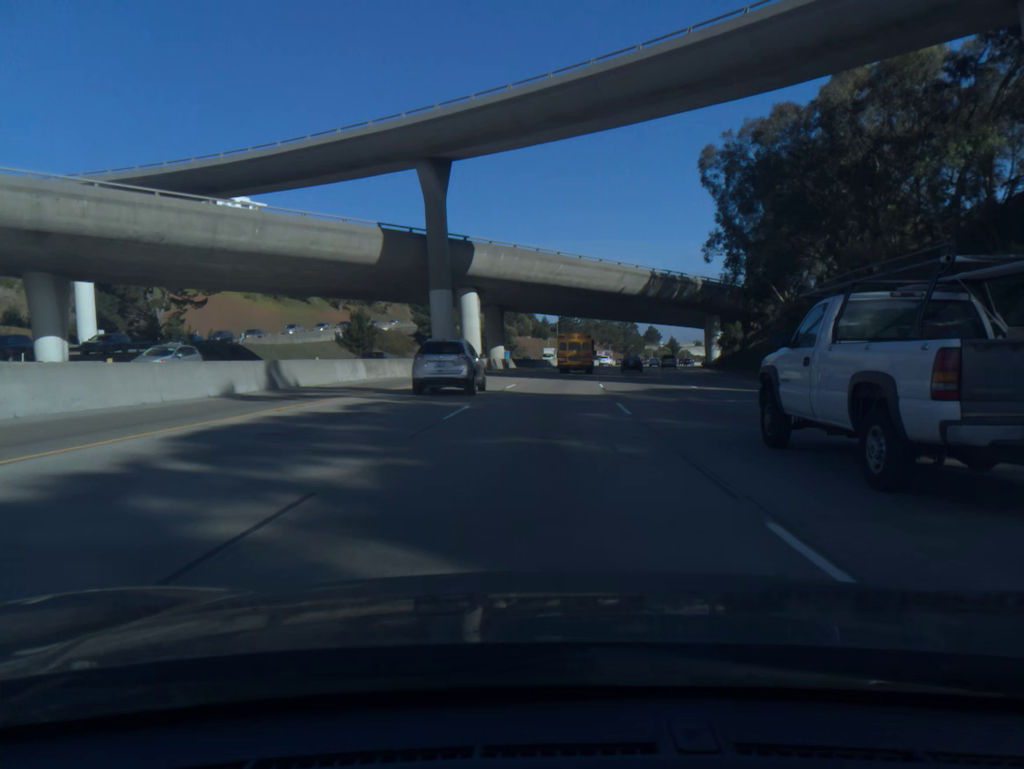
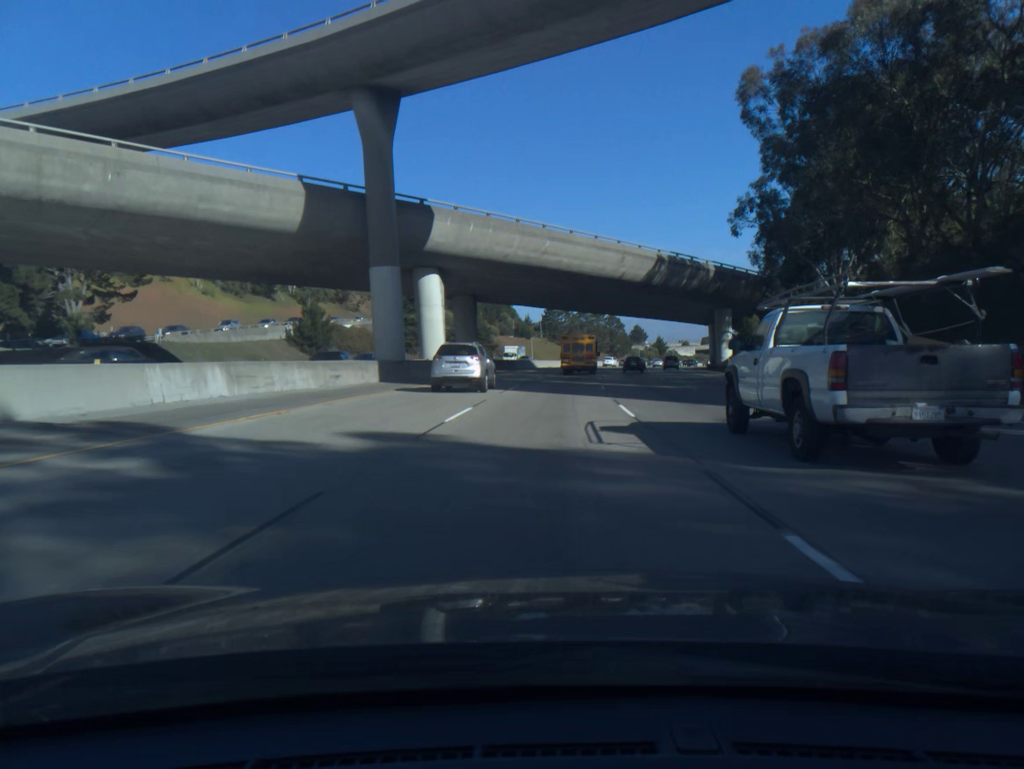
(+0.2, +14.6) m; +1°
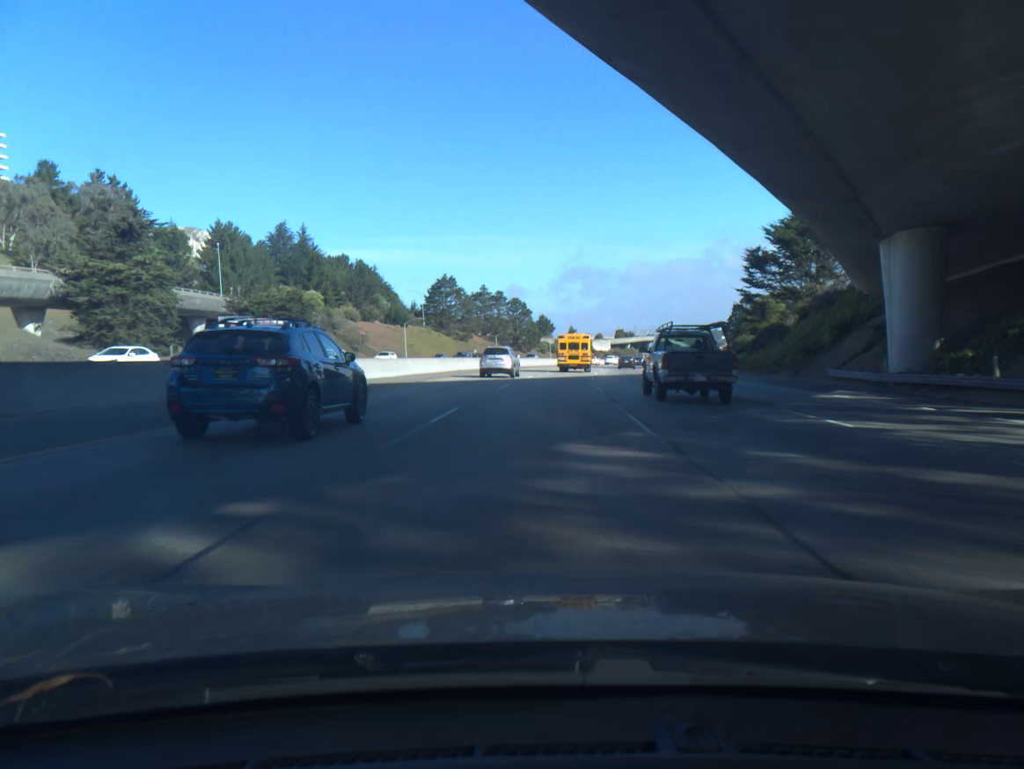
(+4.6, +73.8) m; +7°
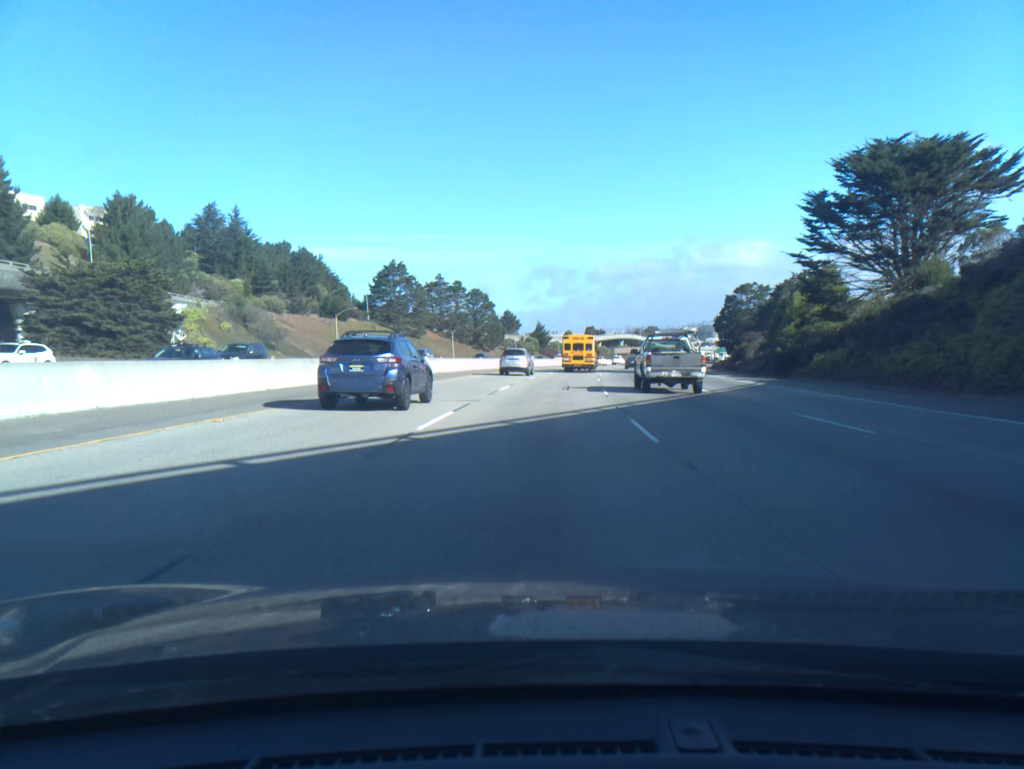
(+0.6, +30.1) m; +2°
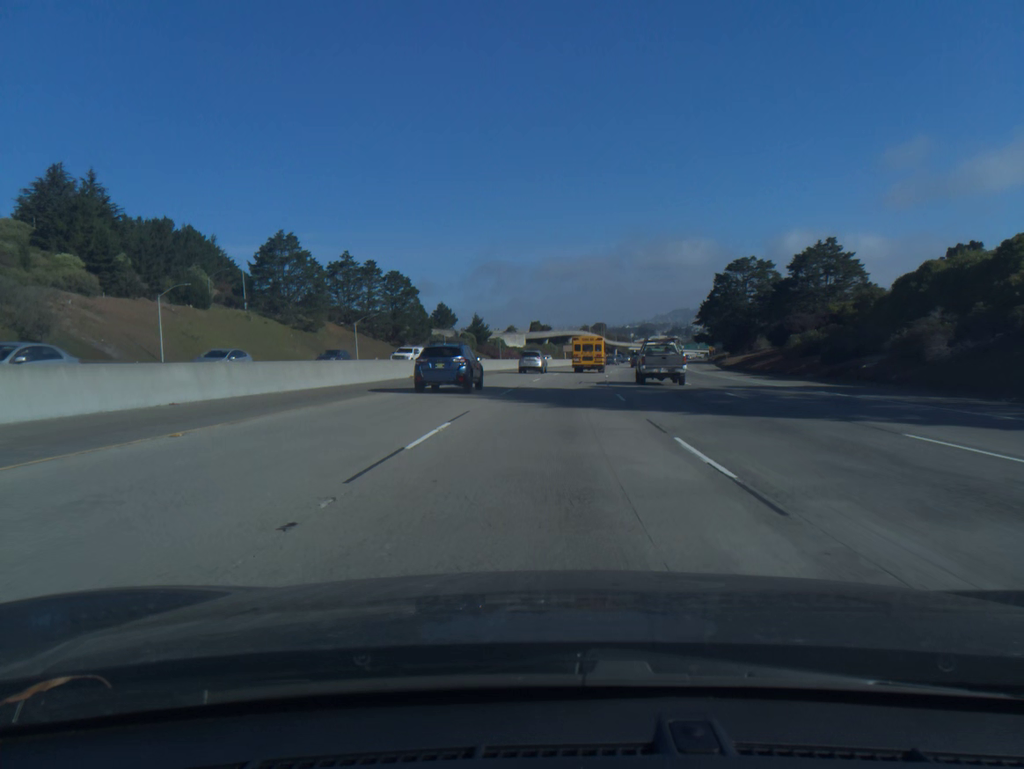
(+1.5, +45.7) m; +4°
